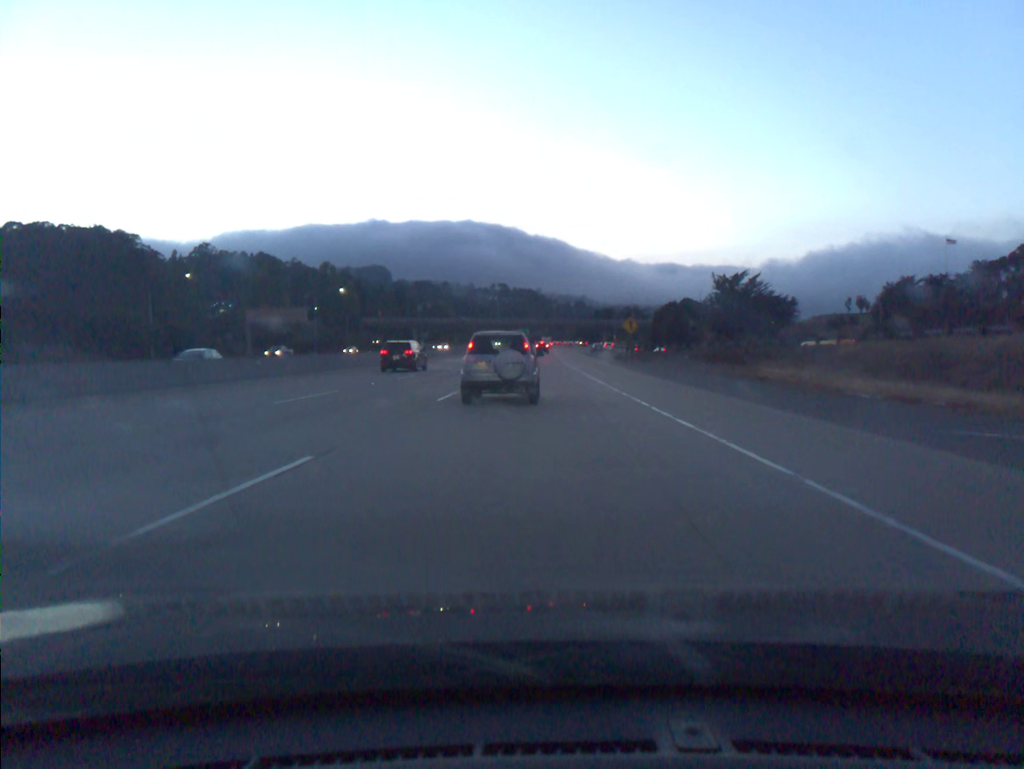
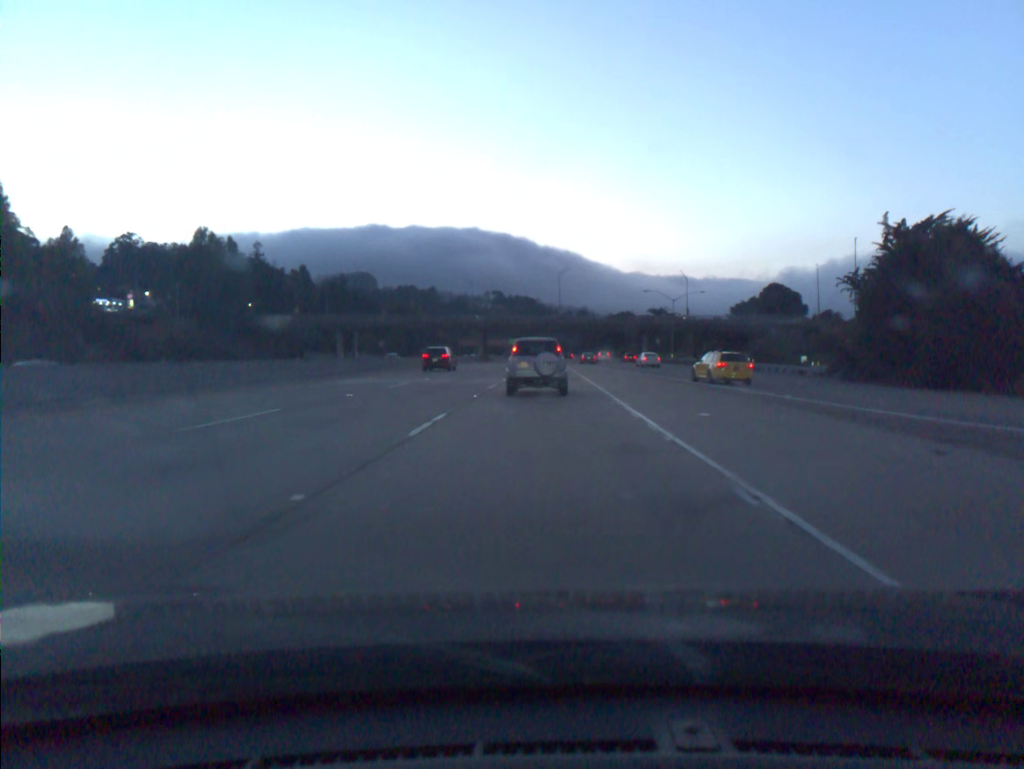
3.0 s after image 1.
(+0.3, +92.7) m; 0°
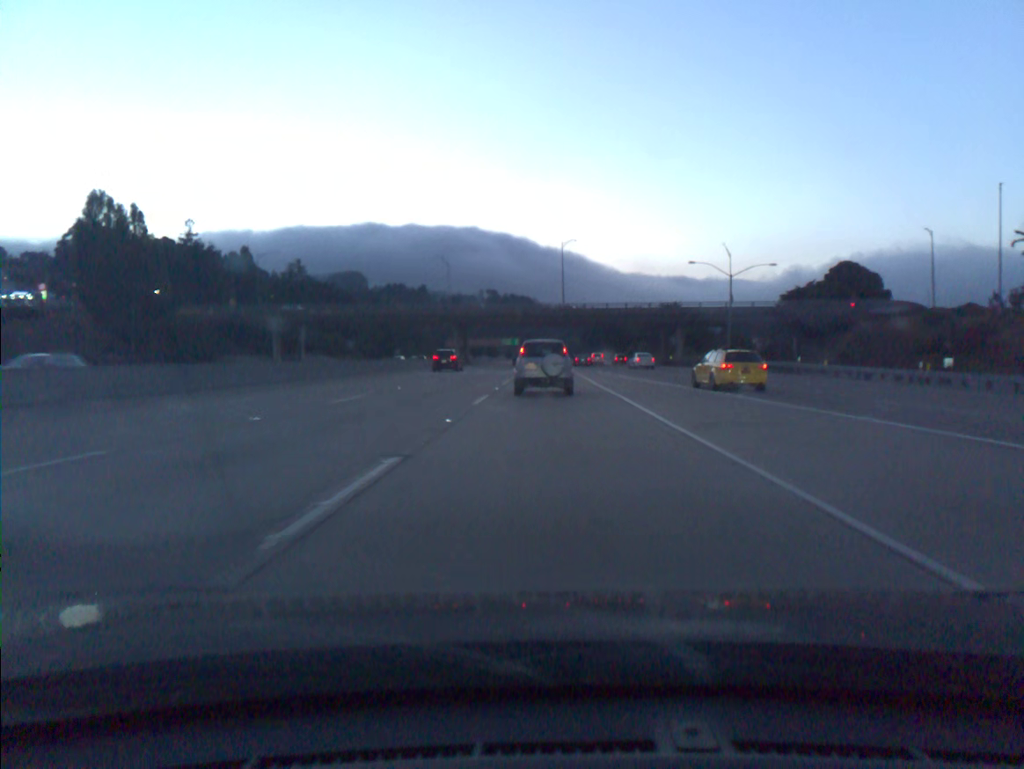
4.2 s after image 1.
(0.0, +36.6) m; 0°
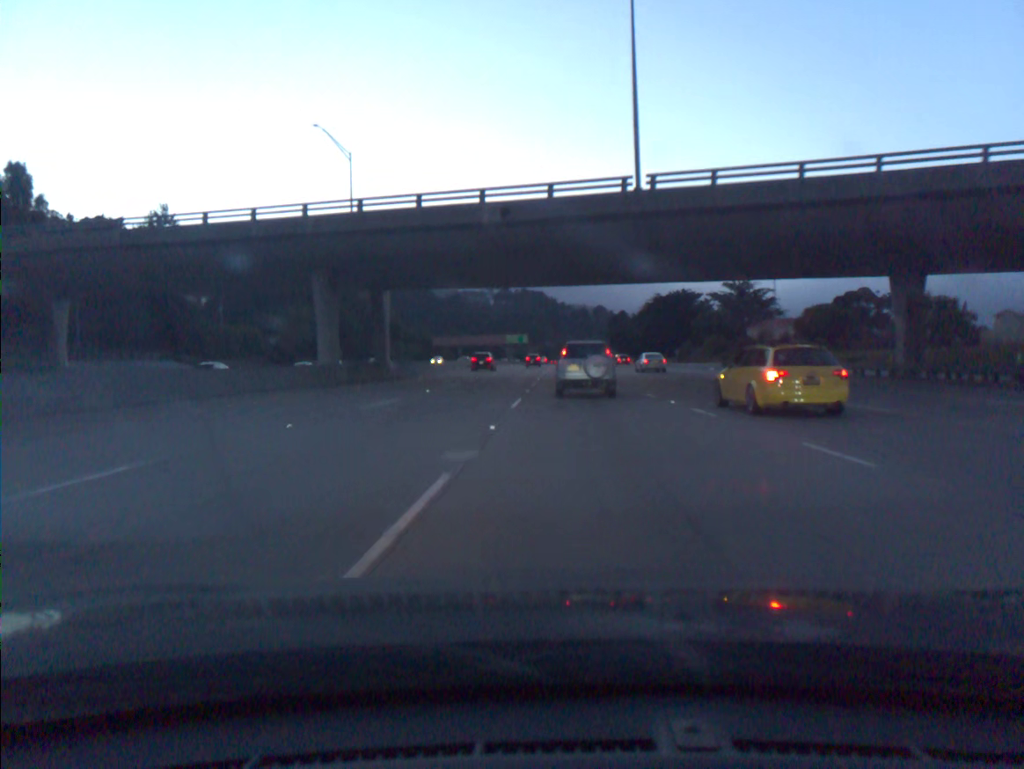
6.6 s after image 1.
(-0.1, +72.6) m; -1°
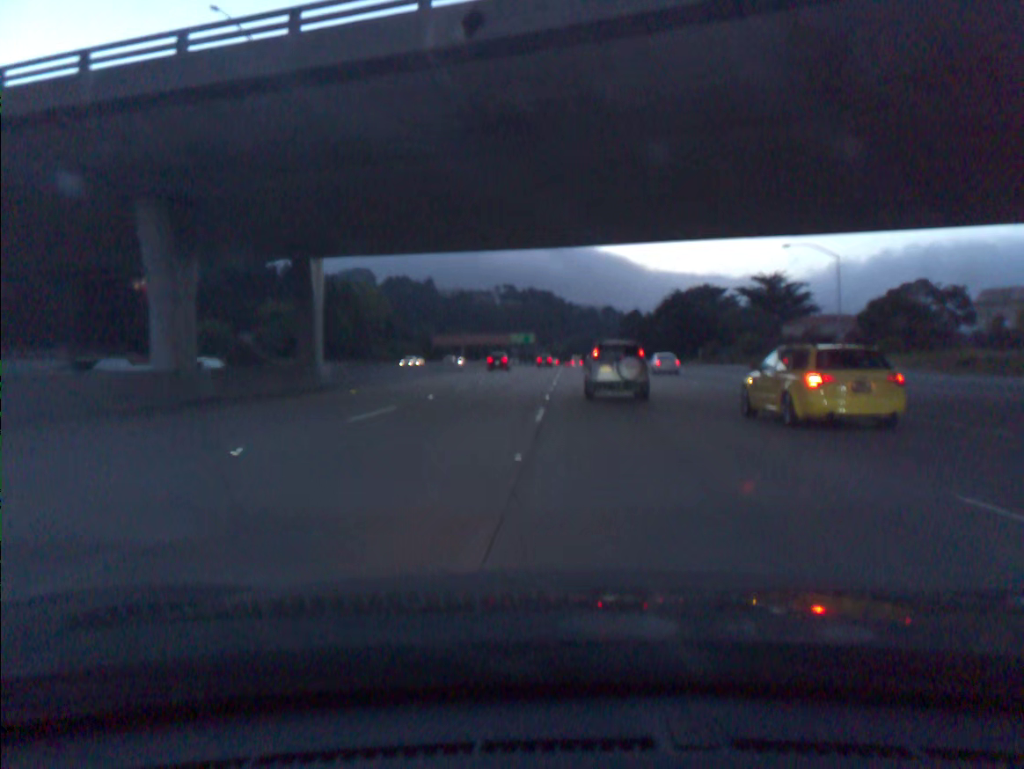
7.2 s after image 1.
(-0.1, +18.2) m; -1°
